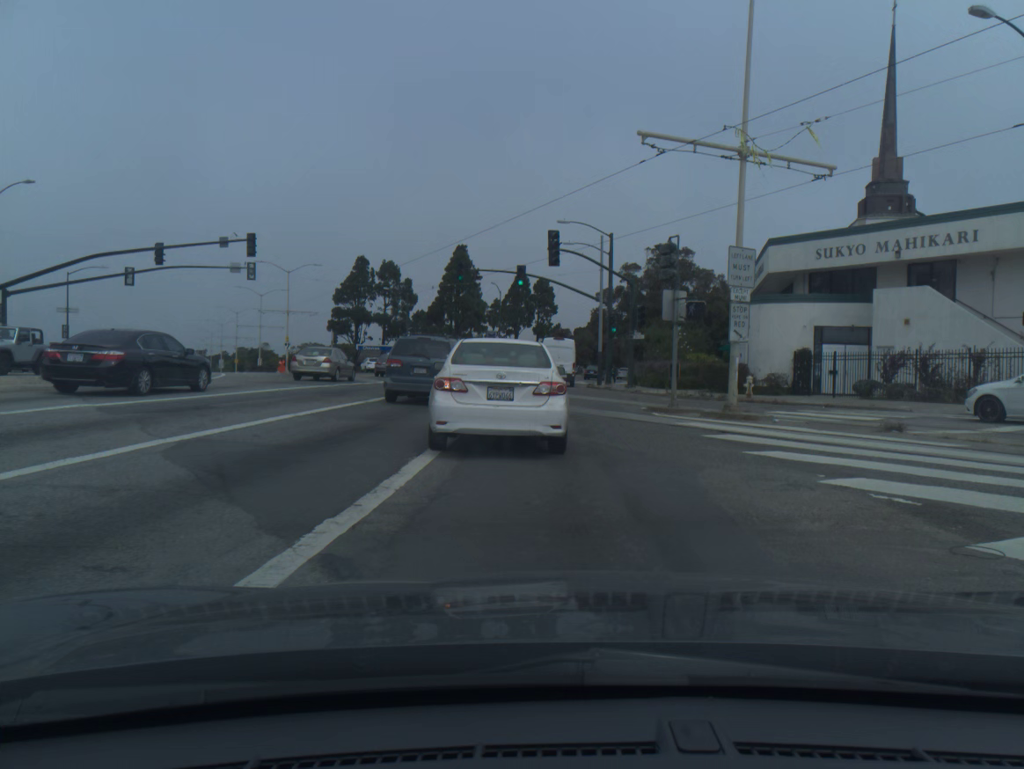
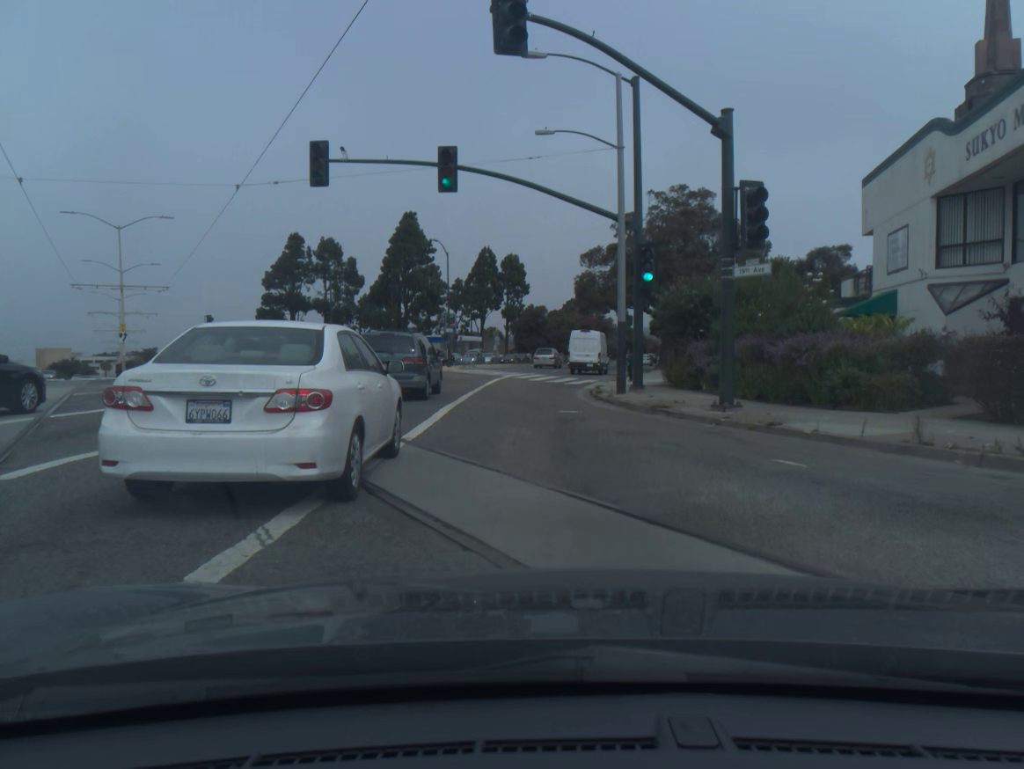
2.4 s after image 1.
(+0.4, +25.5) m; +2°
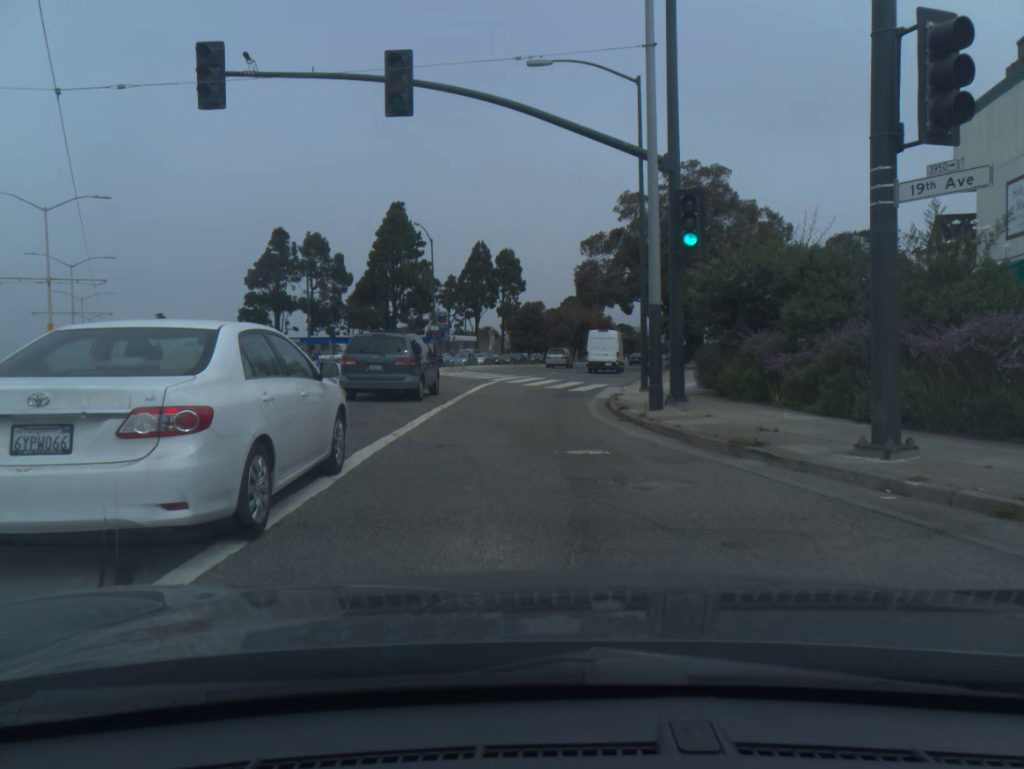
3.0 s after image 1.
(0.0, +7.1) m; 0°
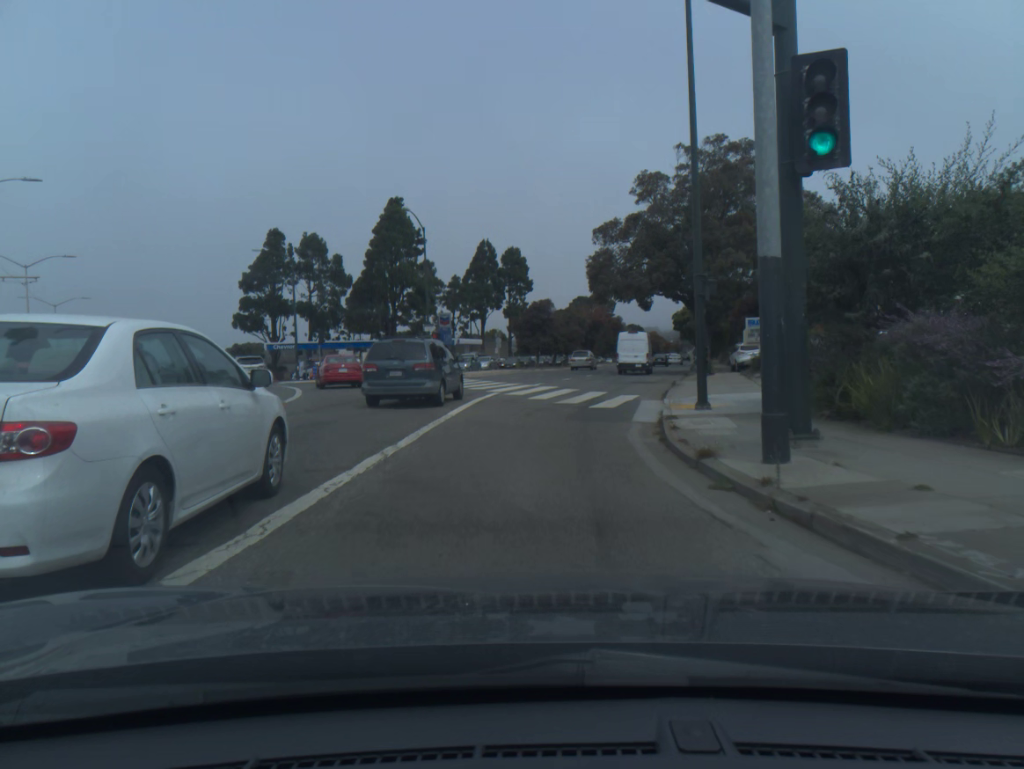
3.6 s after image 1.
(0.0, +7.2) m; 0°
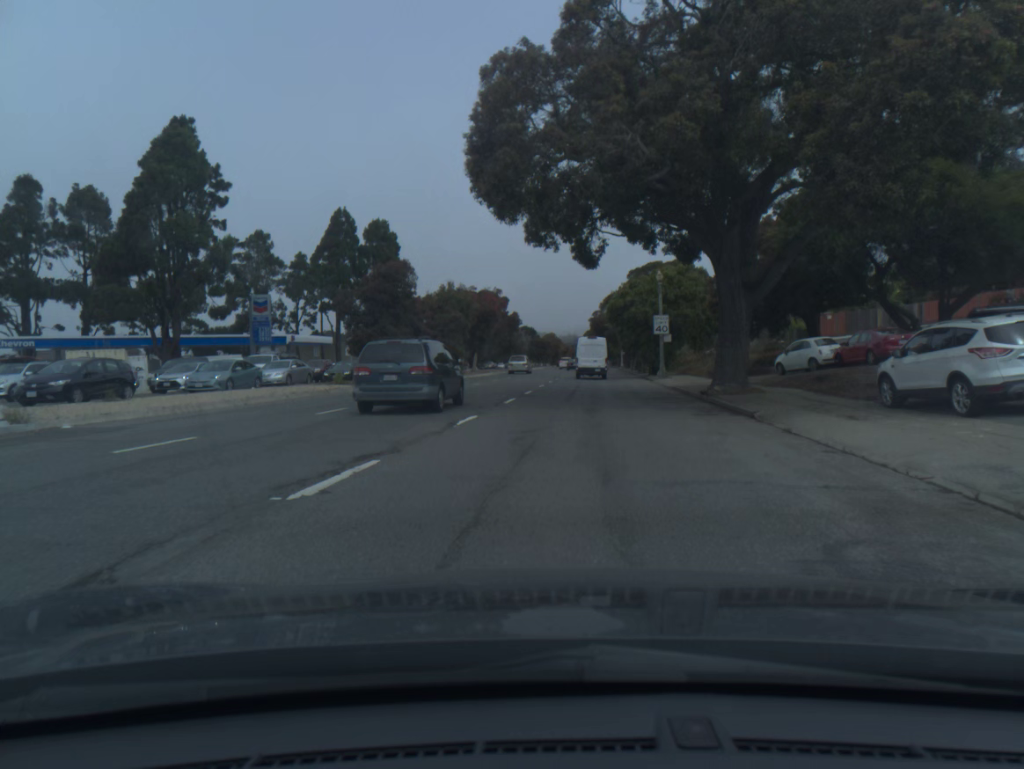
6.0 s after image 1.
(+1.8, +33.3) m; +8°
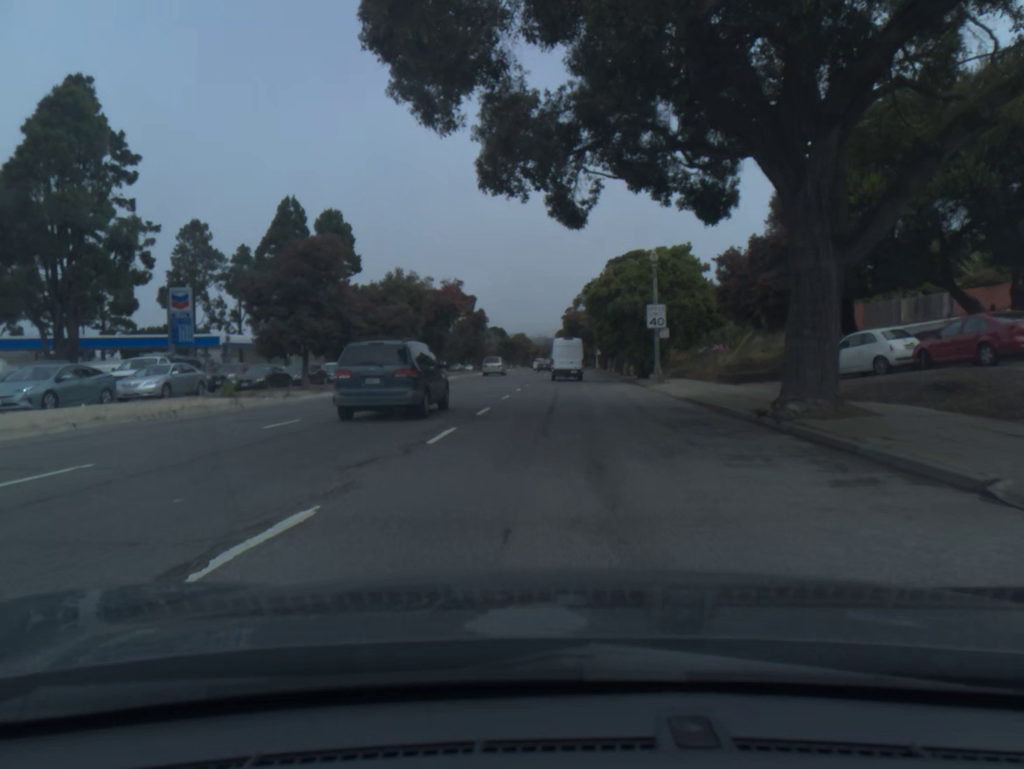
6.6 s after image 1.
(+0.2, +9.9) m; +2°
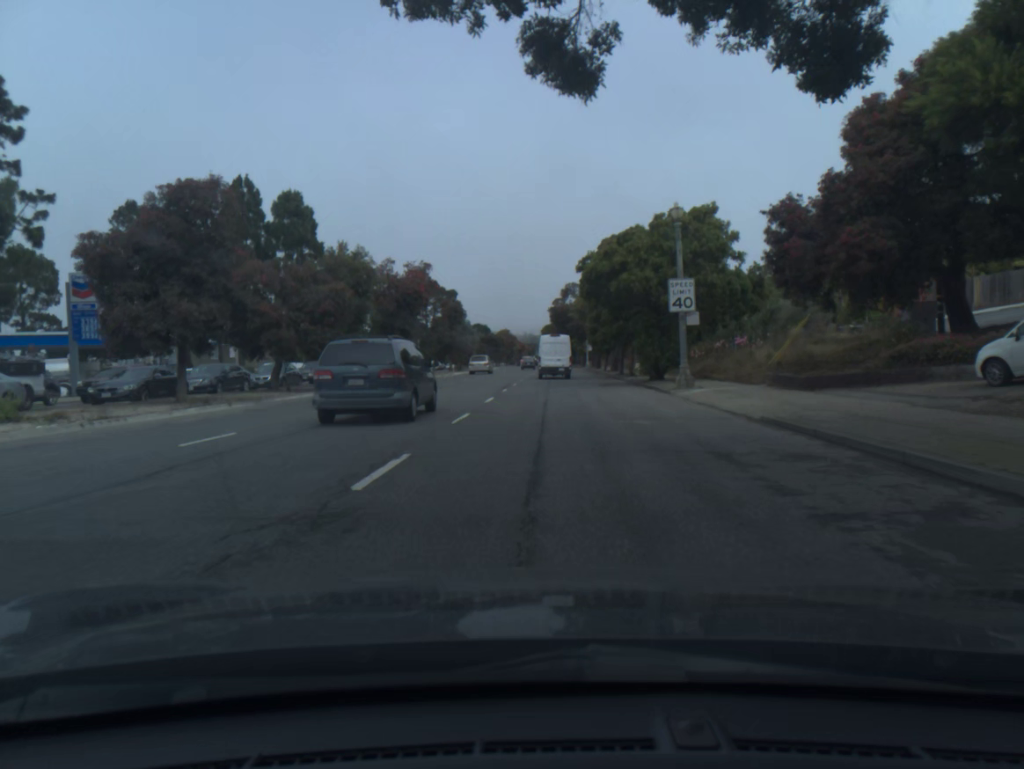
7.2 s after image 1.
(+0.1, +10.5) m; +1°
